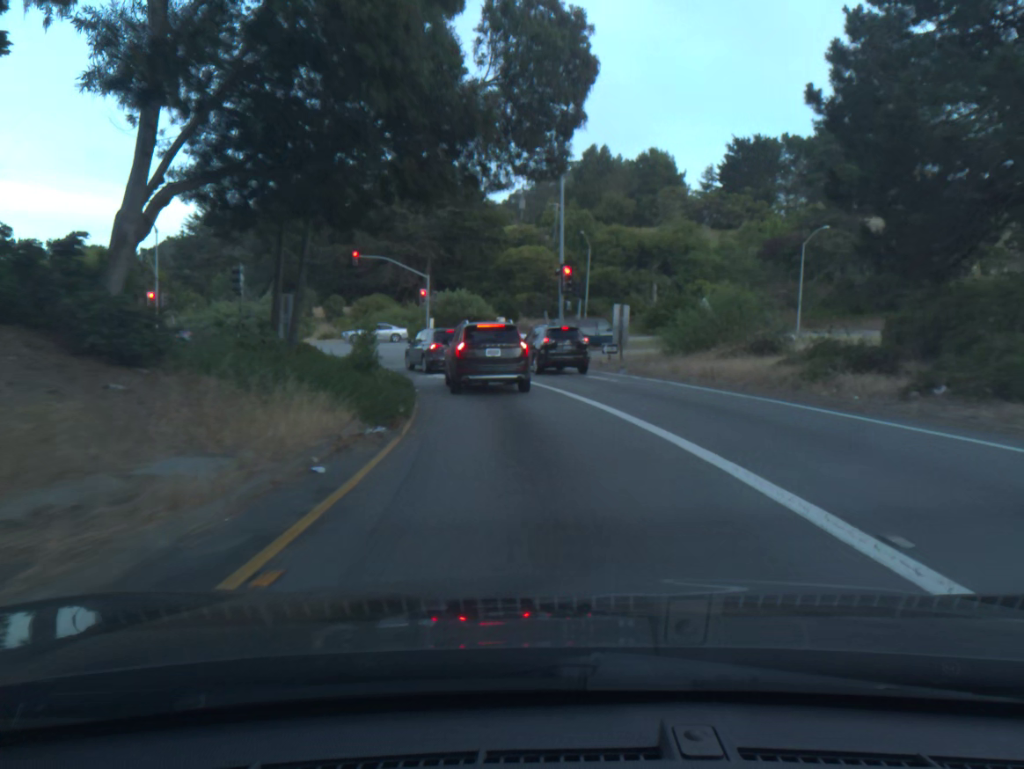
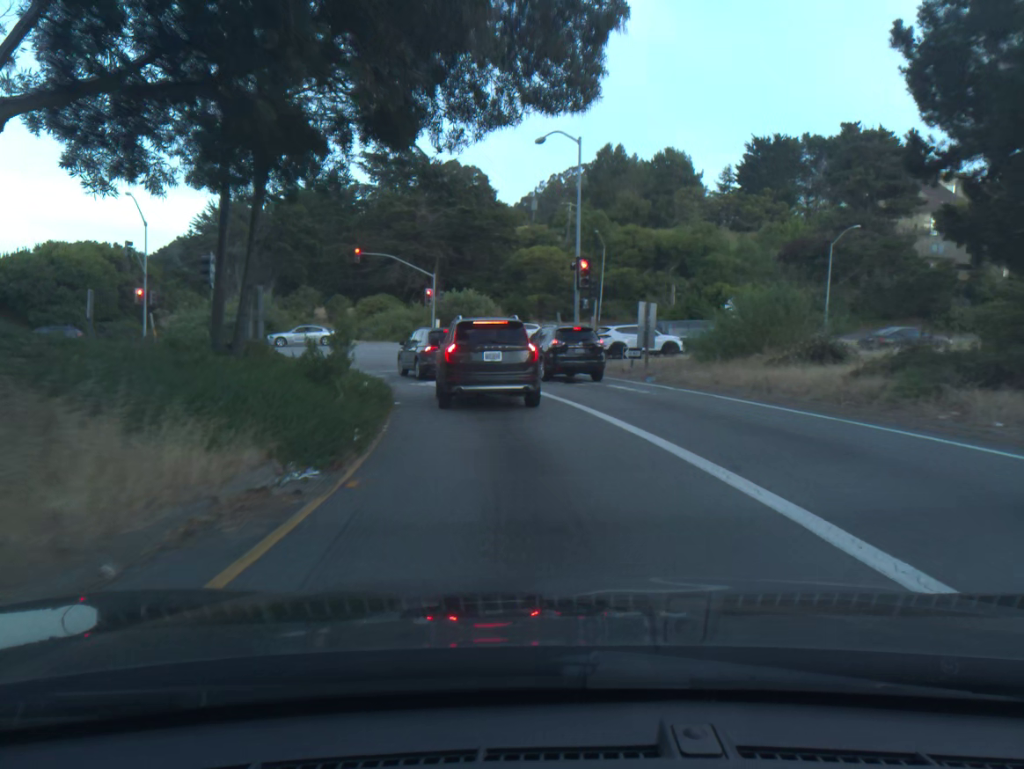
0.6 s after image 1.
(0.0, +4.4) m; -1°
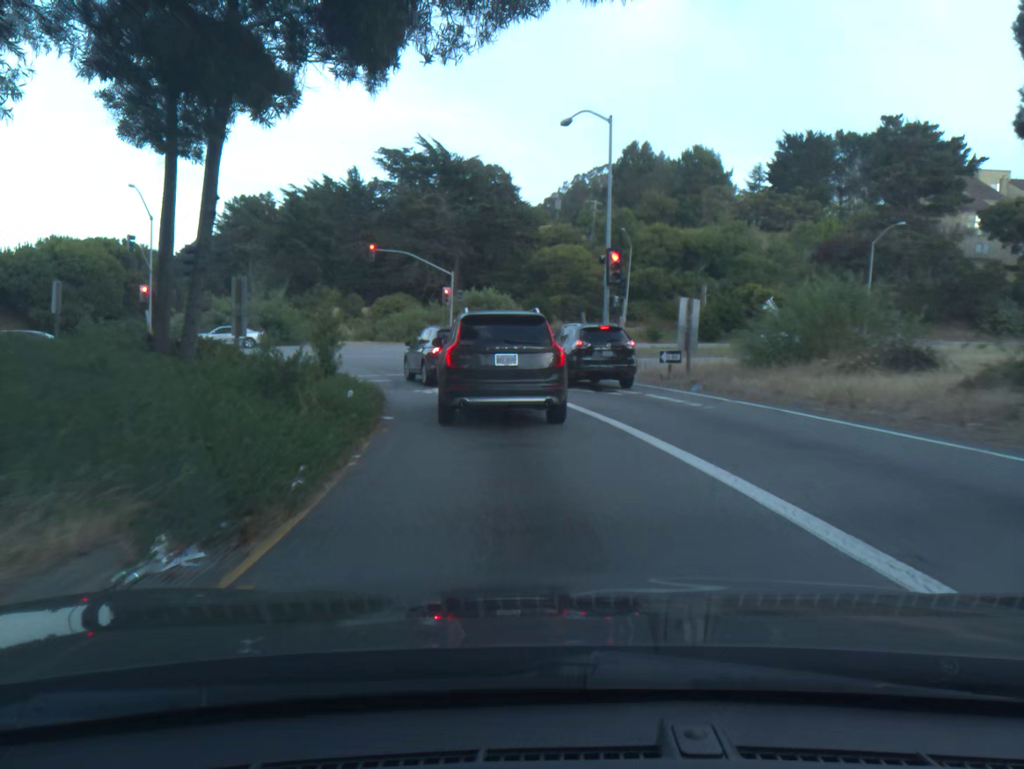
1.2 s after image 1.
(-0.1, +3.3) m; -2°
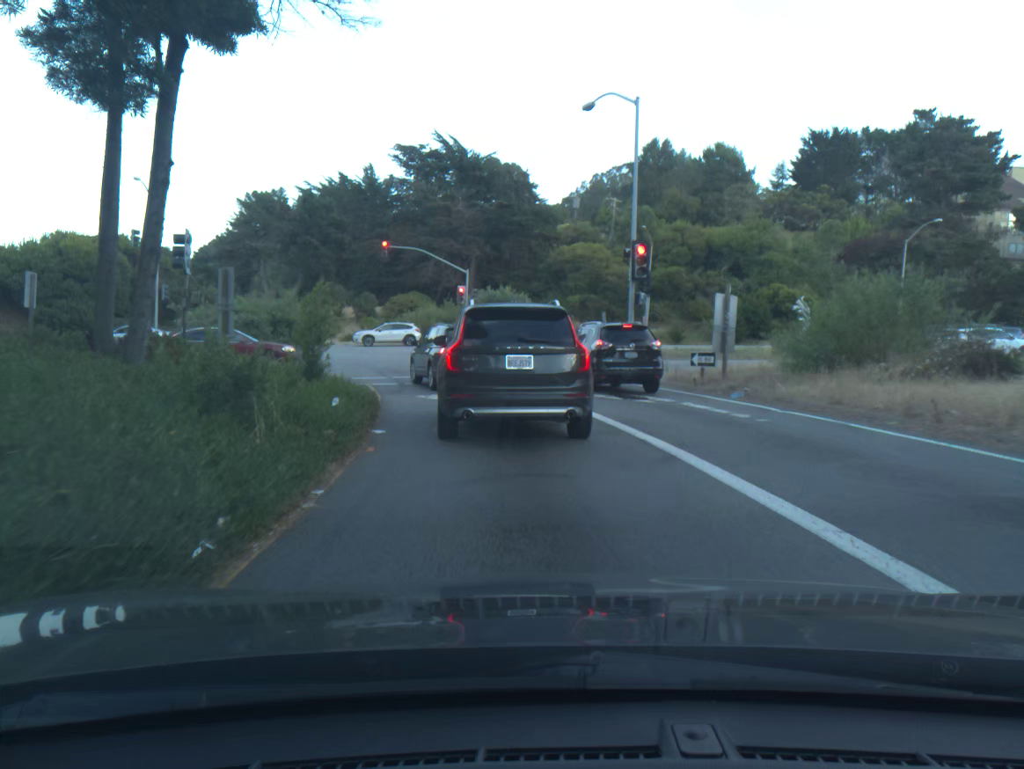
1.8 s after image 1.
(0.0, +2.2) m; -1°
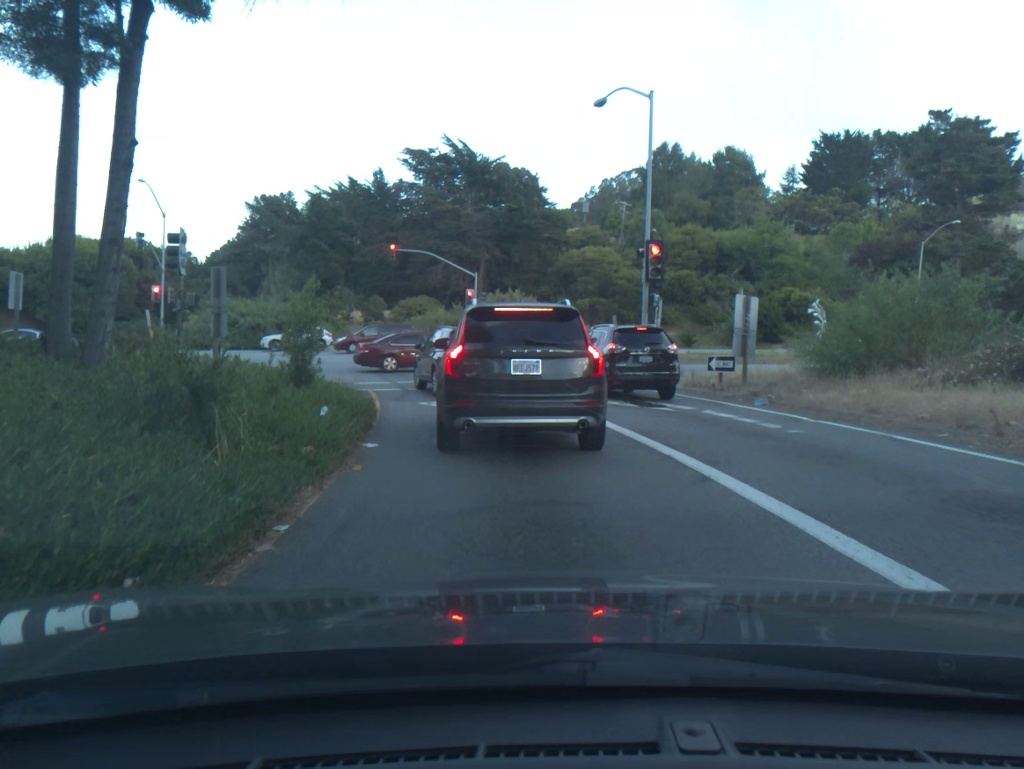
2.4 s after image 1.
(0.0, +1.3) m; -1°
